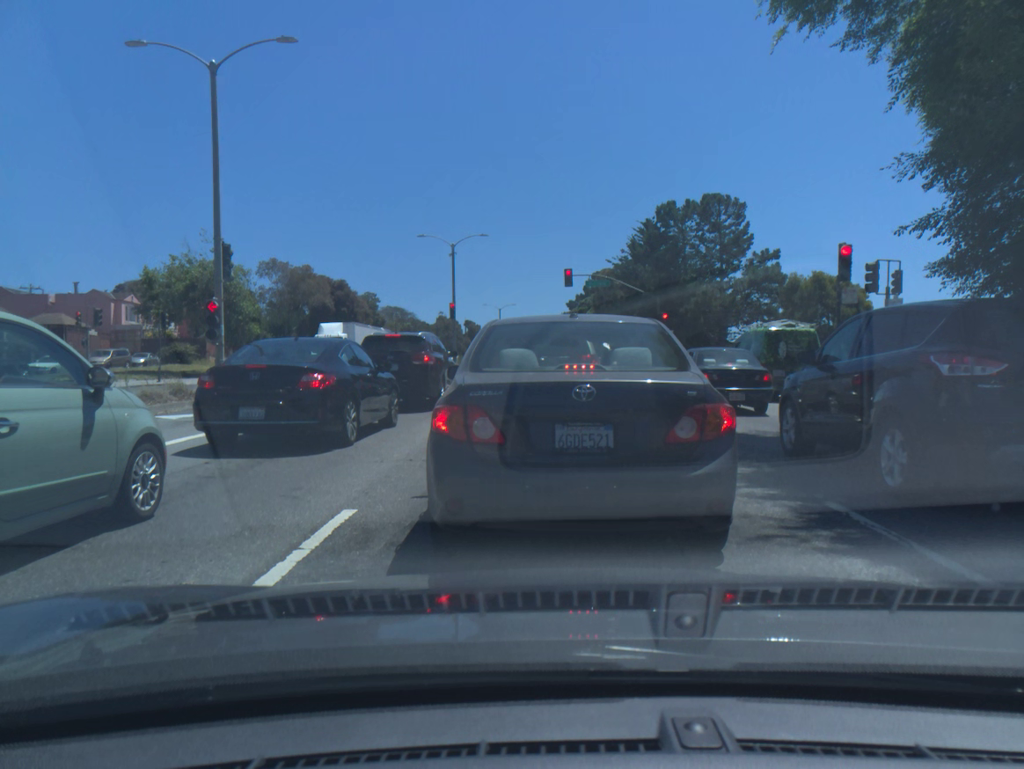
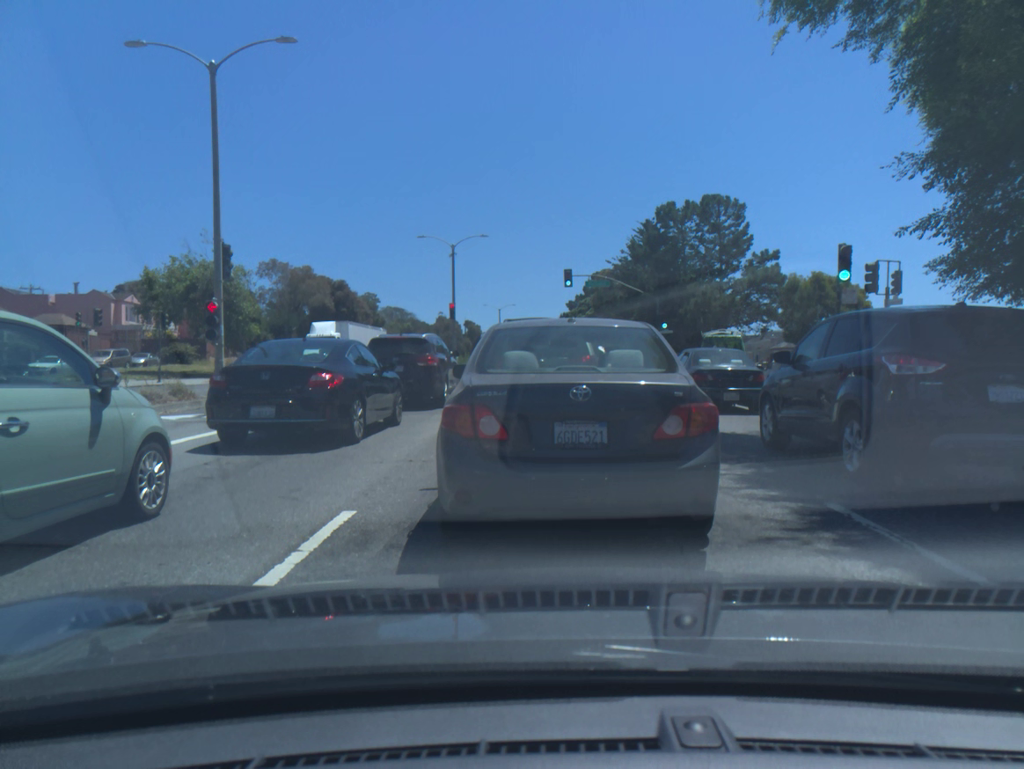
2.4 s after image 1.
(0.0, 0.0) m; 0°
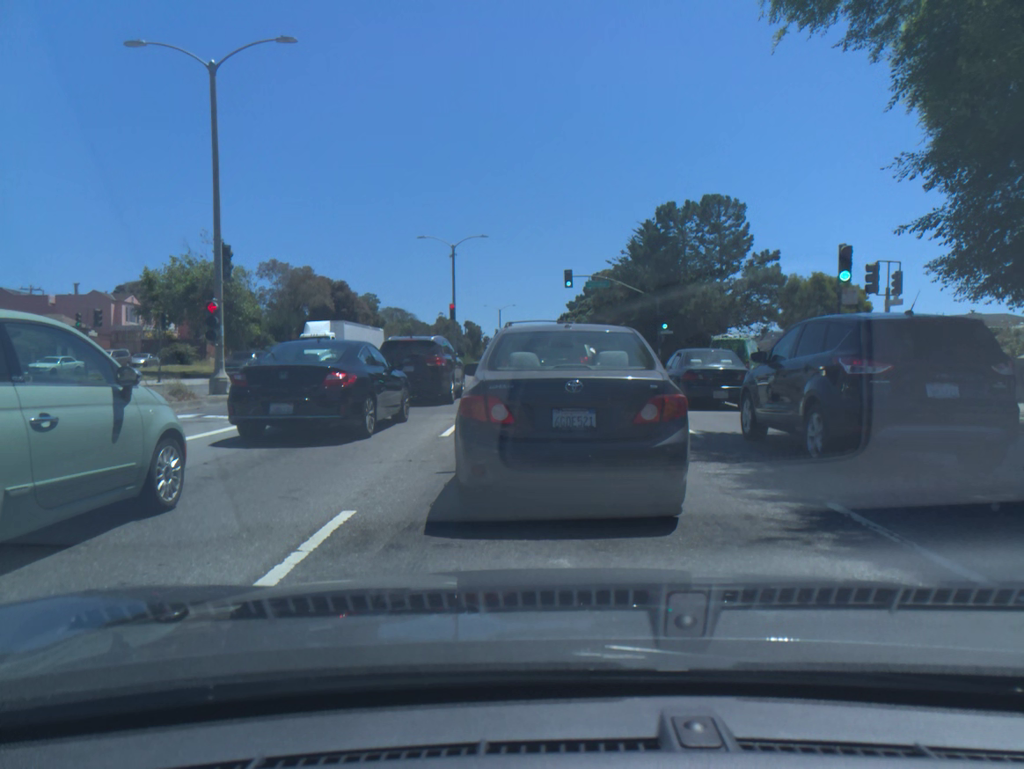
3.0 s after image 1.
(0.0, 0.0) m; 0°
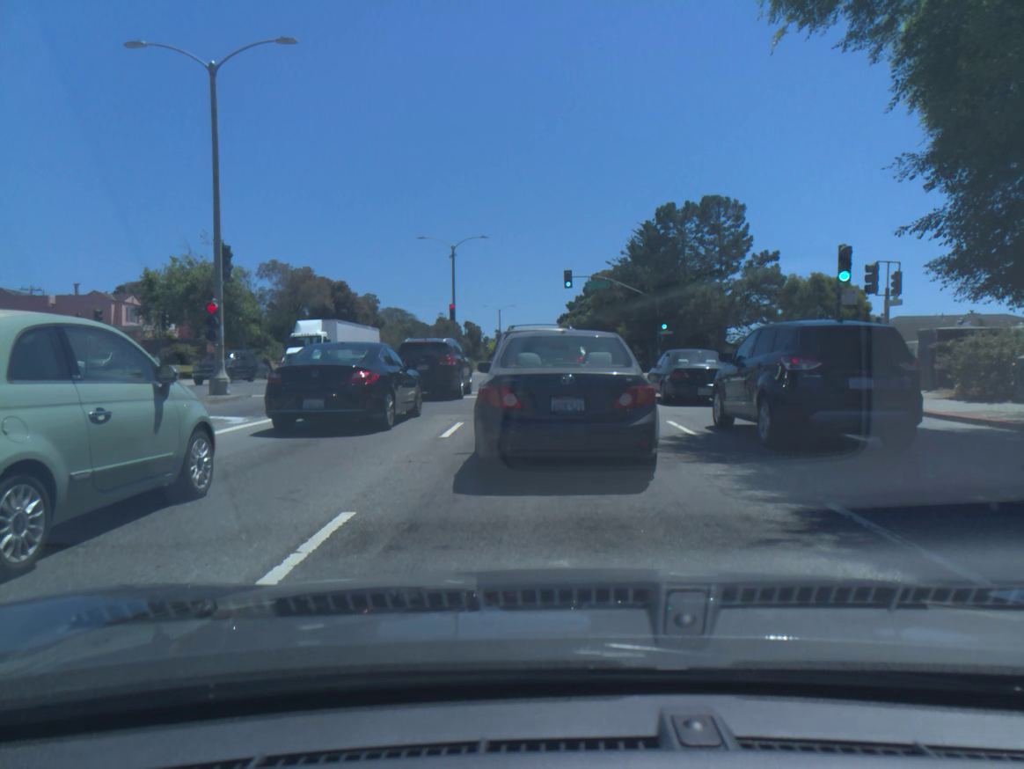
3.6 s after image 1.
(0.0, 0.0) m; 0°
